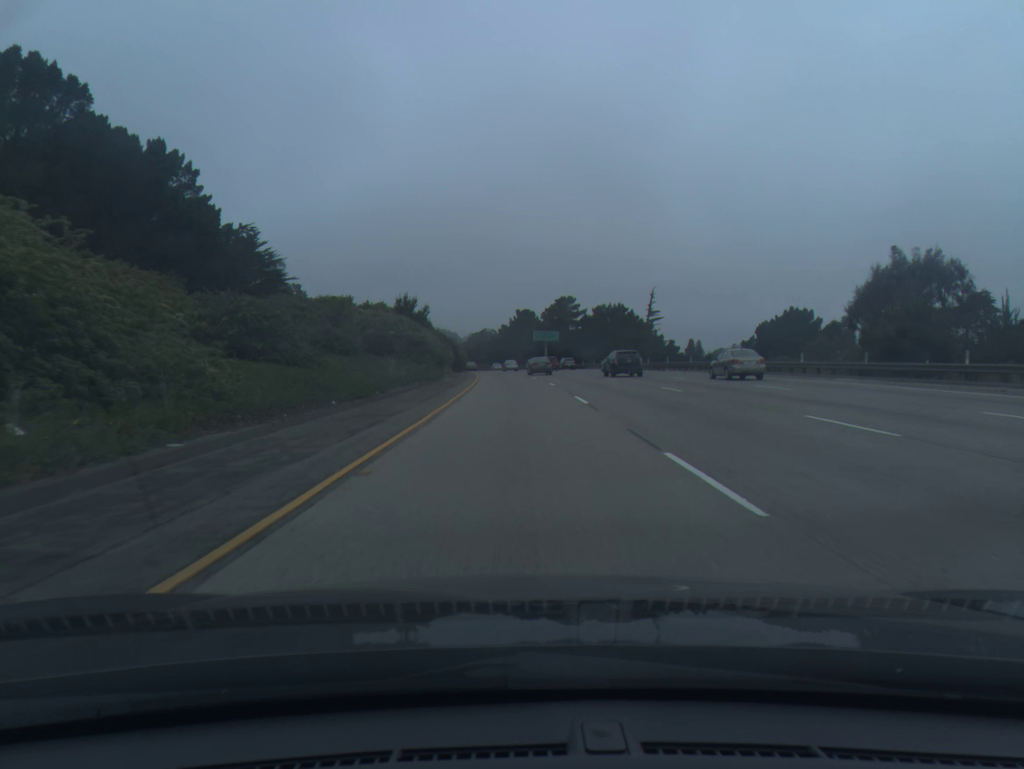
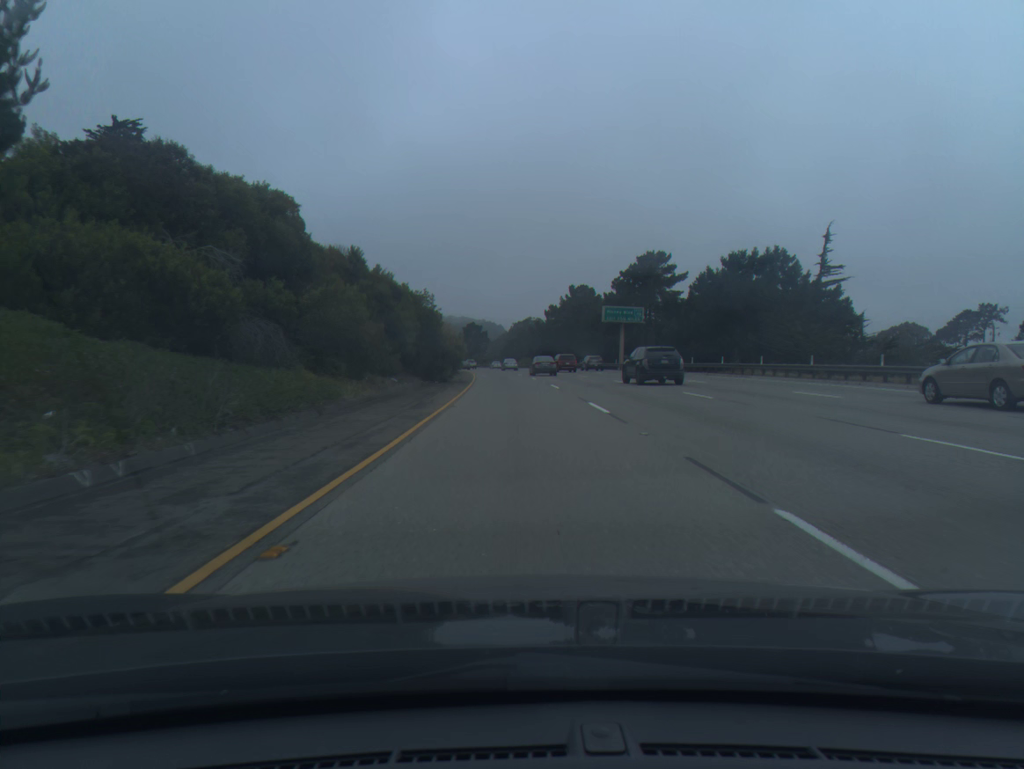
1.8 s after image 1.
(-1.4, +61.9) m; -3°
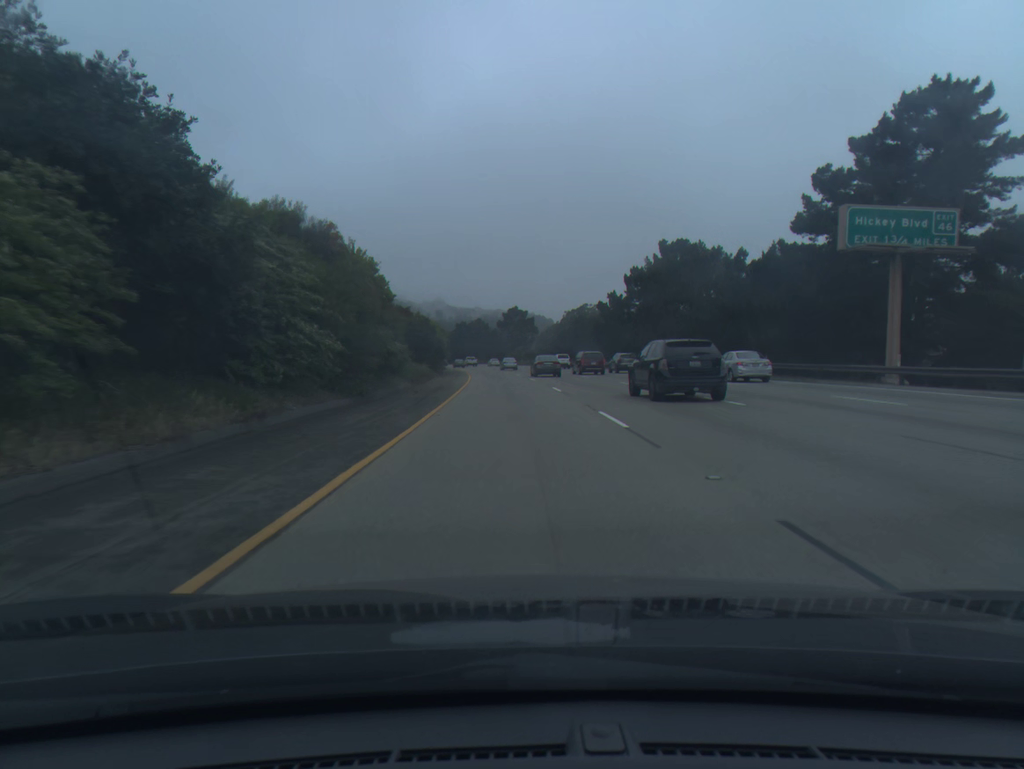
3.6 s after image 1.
(-1.8, +61.7) m; -4°
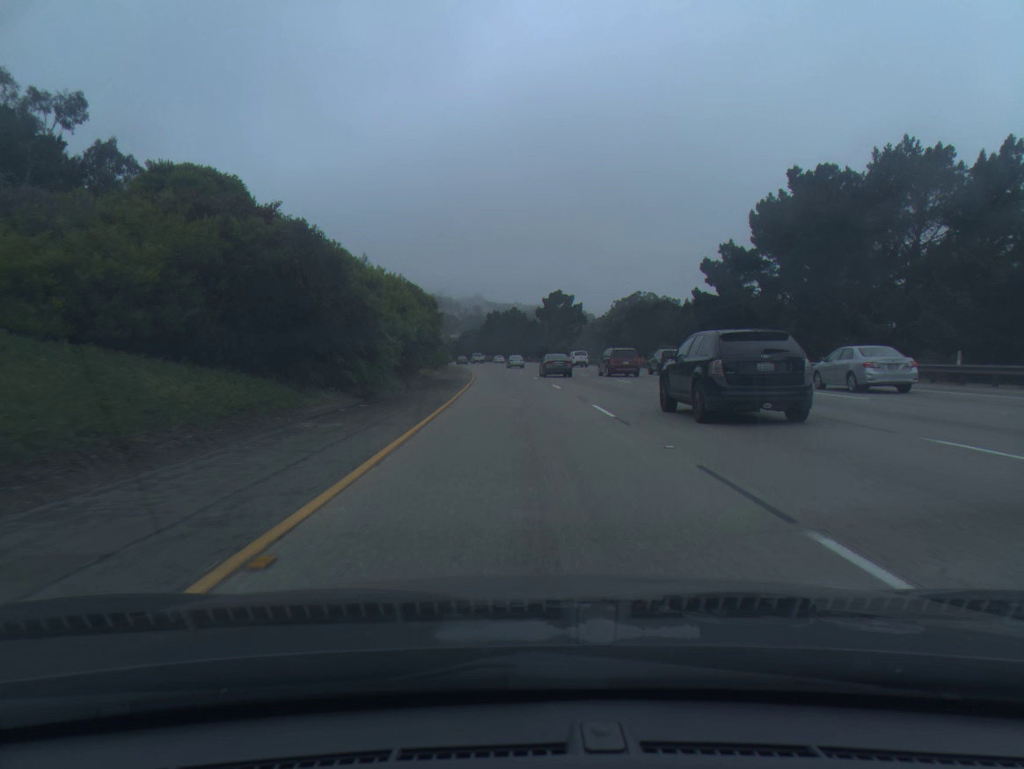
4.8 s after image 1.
(-1.0, +41.1) m; -3°
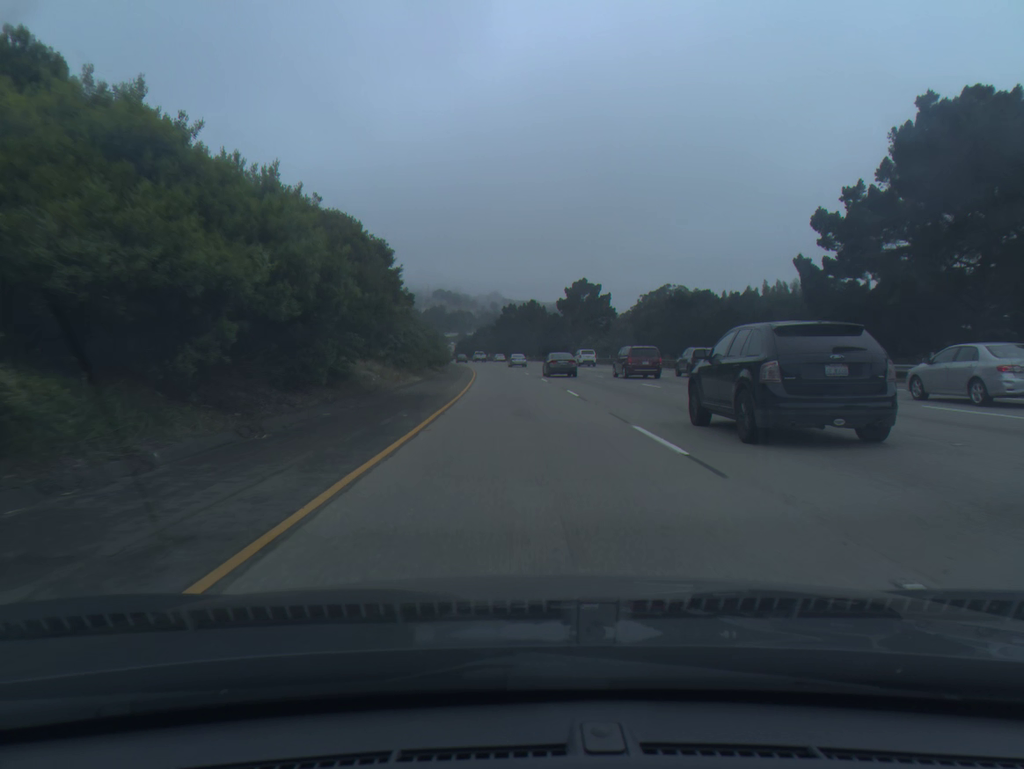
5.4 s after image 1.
(-0.2, +20.6) m; -1°
